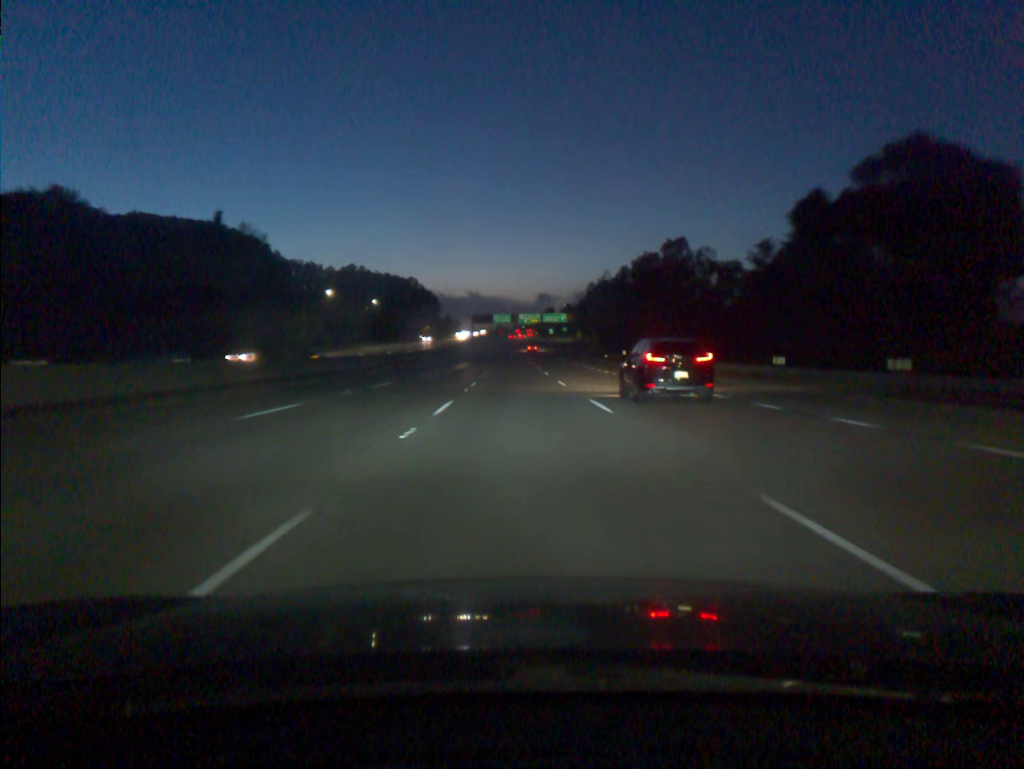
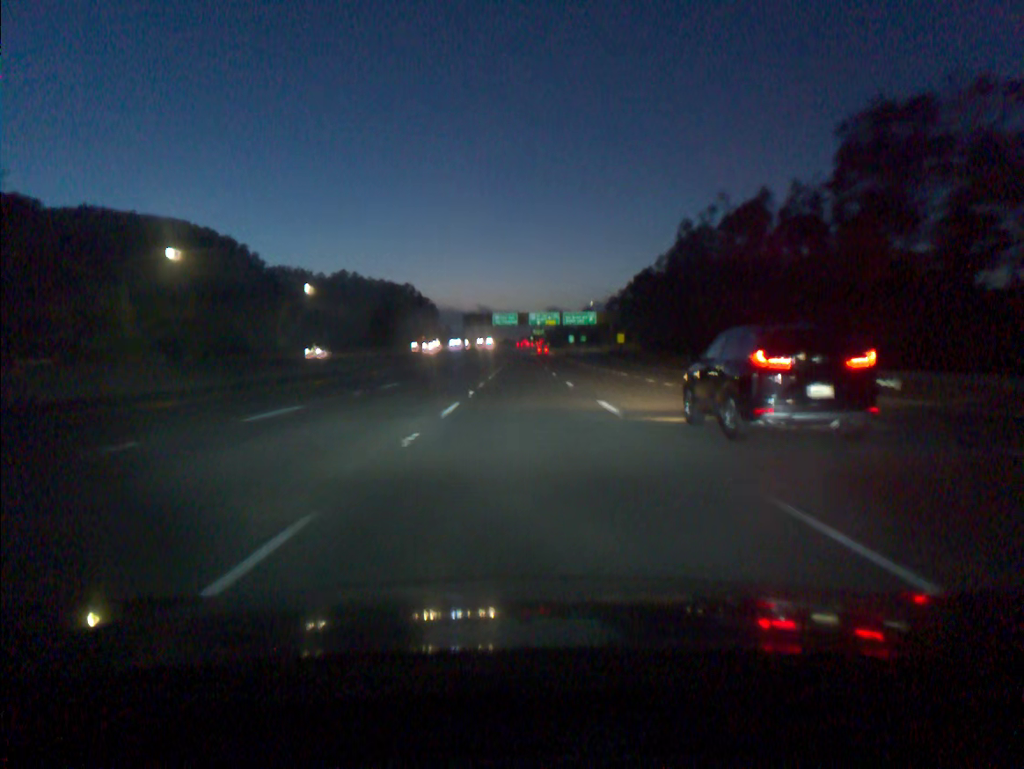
(-0.5, +73.3) m; -1°
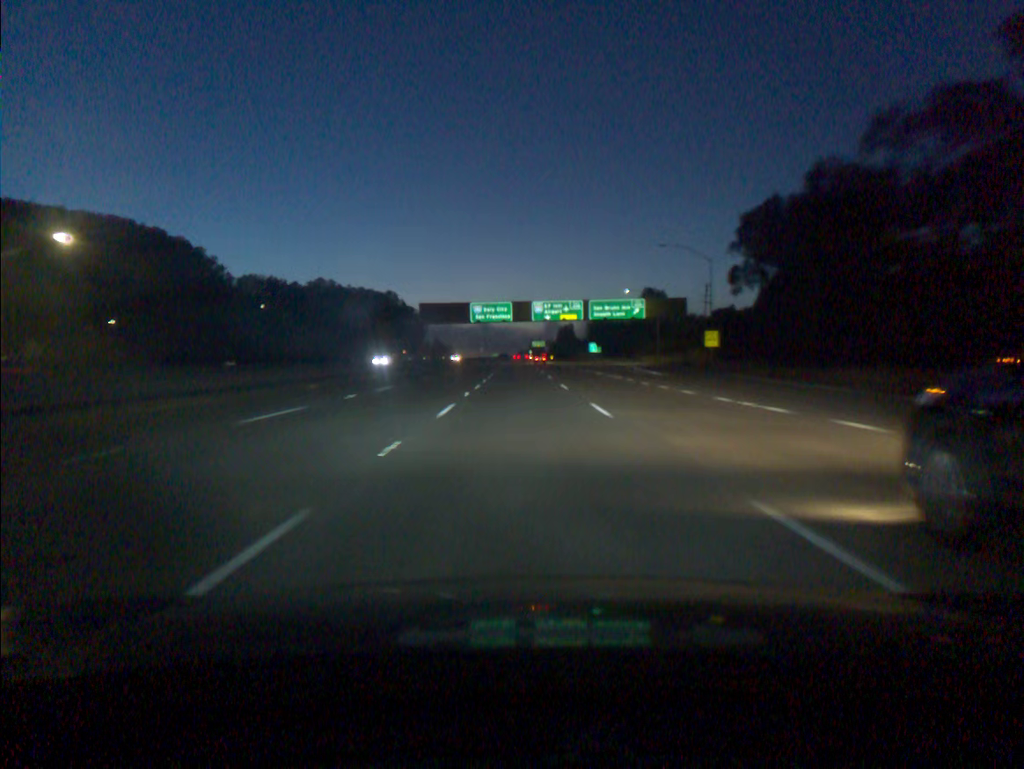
(+0.3, +72.5) m; 0°
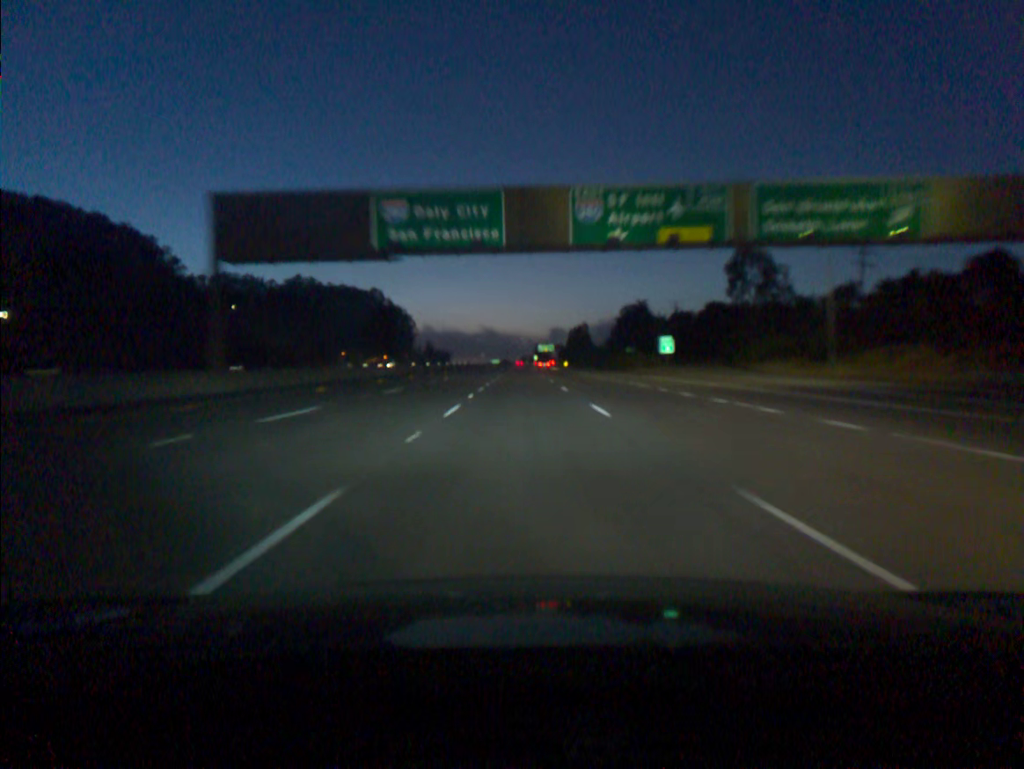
(-0.1, +72.1) m; 0°
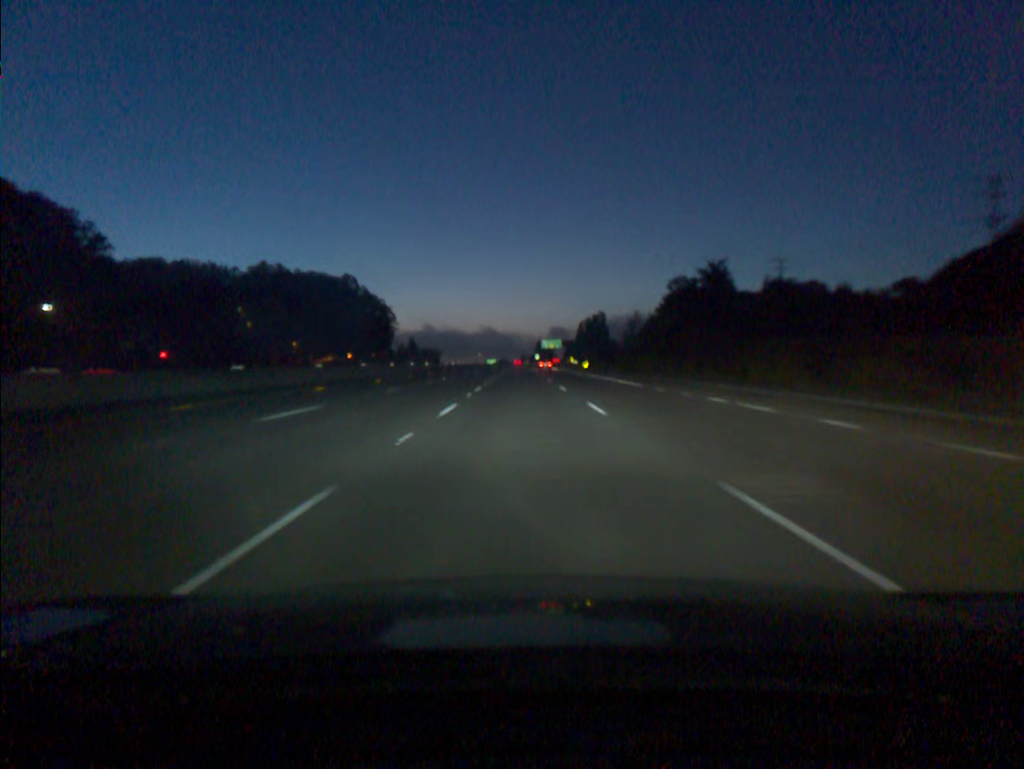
(+0.2, +72.5) m; 0°
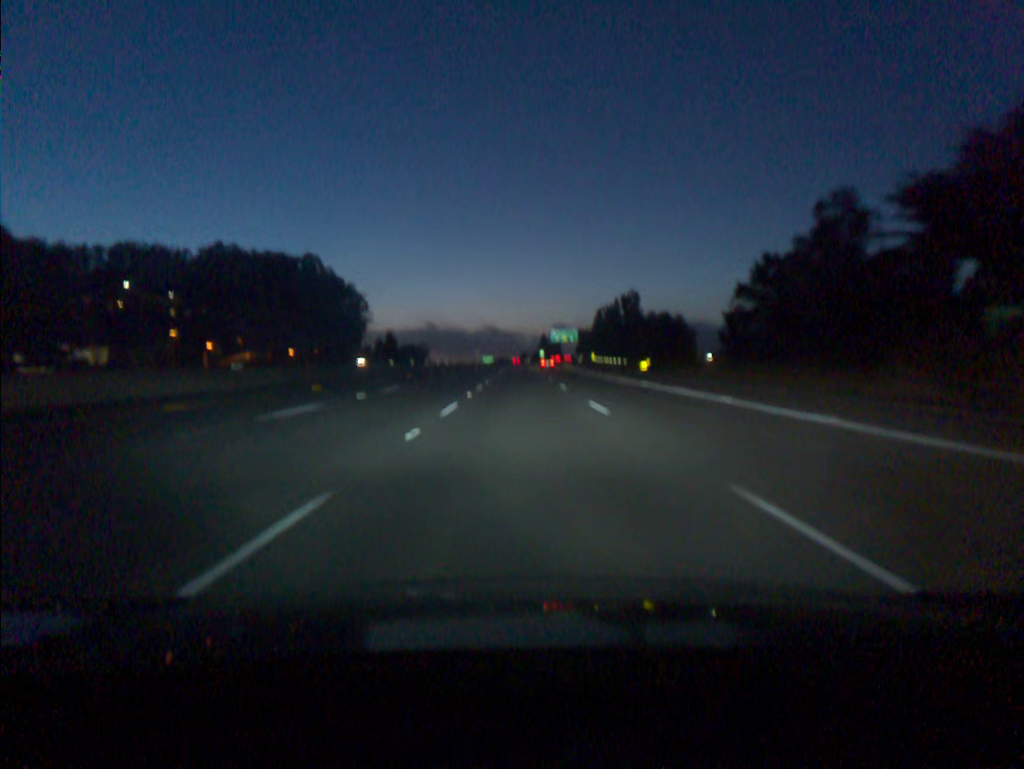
(-0.1, +73.2) m; 0°
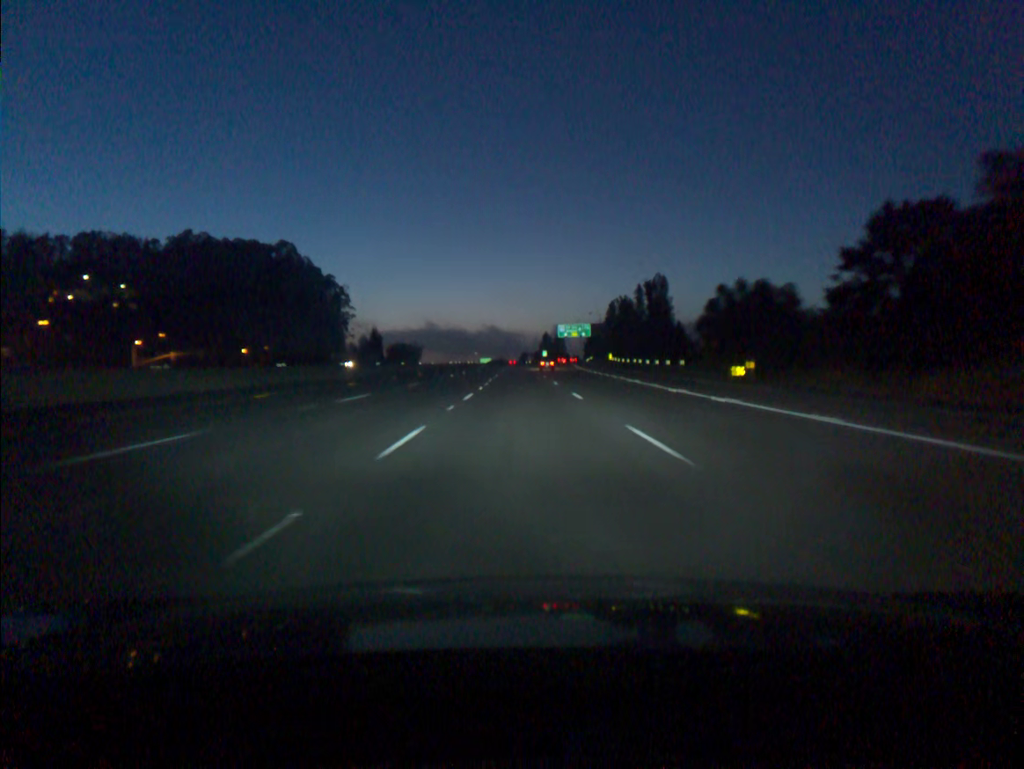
(0.0, +36.7) m; 0°
